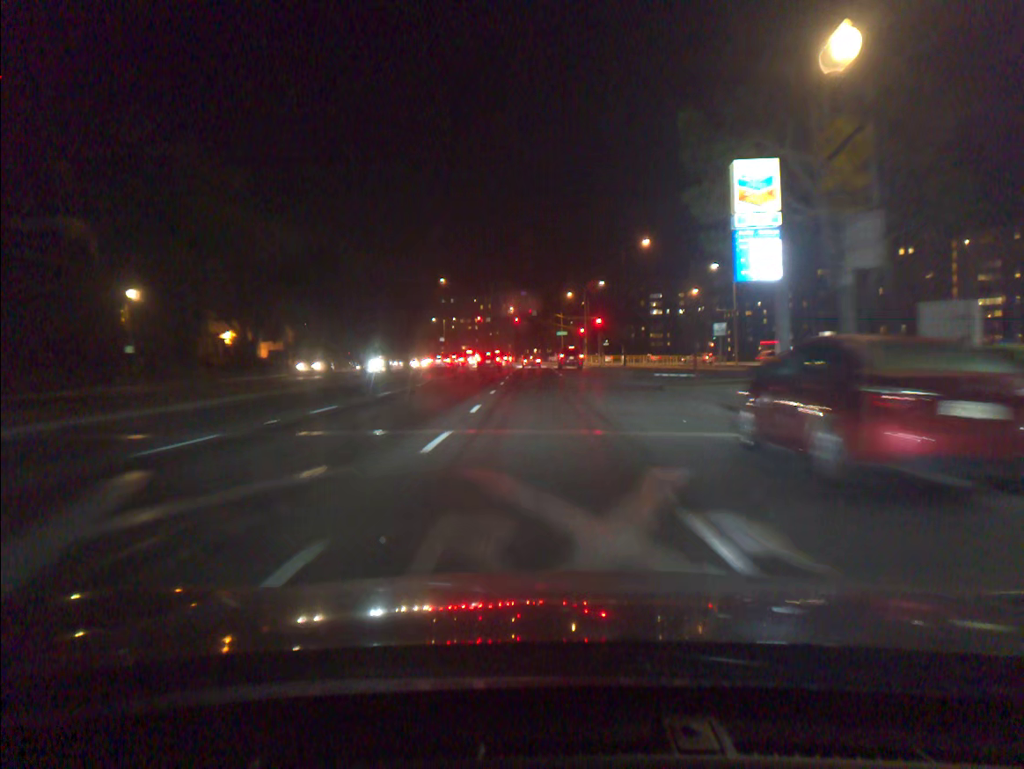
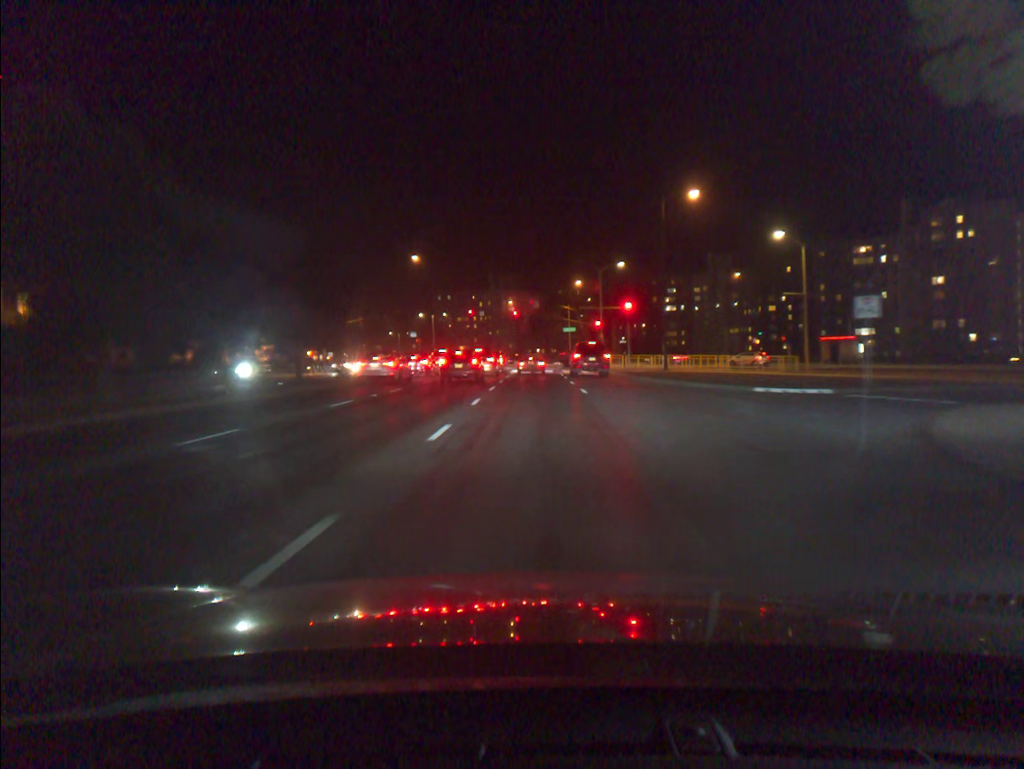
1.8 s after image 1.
(-0.1, +21.5) m; 0°
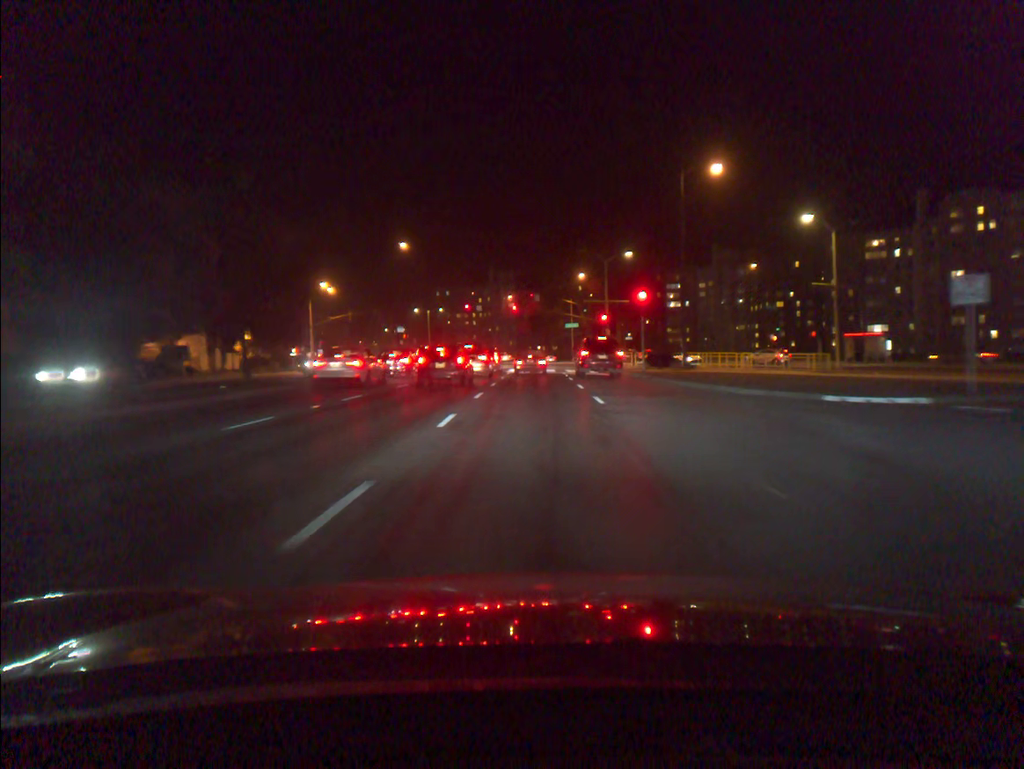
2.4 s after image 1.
(0.0, +6.3) m; 0°
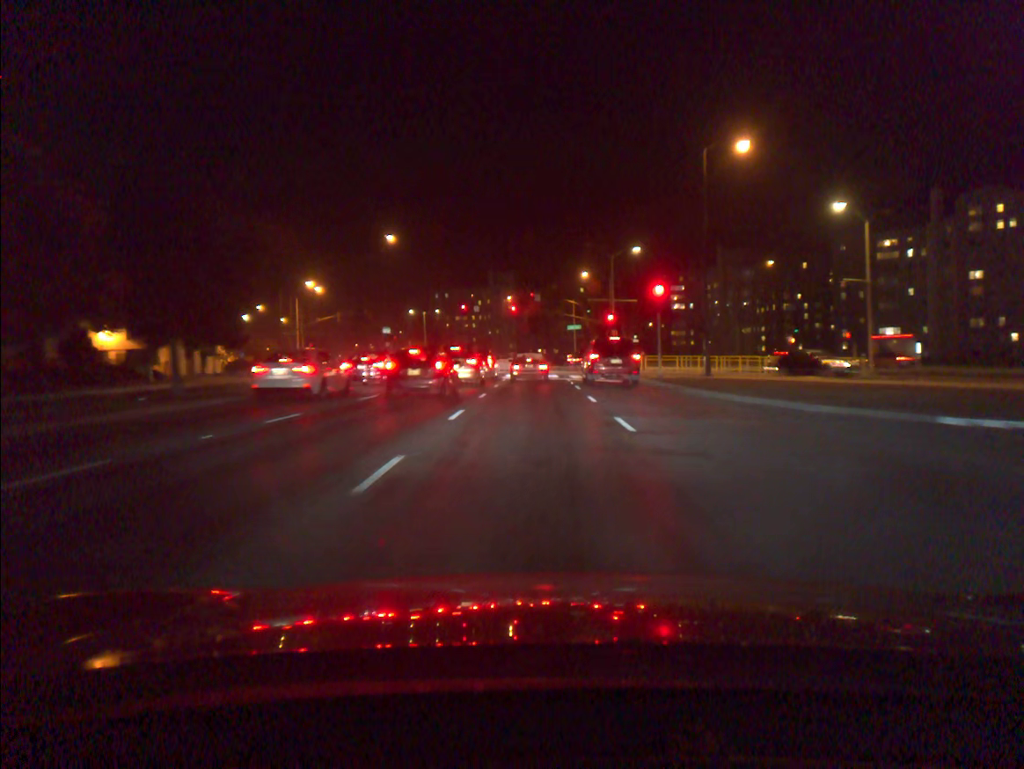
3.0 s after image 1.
(0.0, +5.7) m; 0°
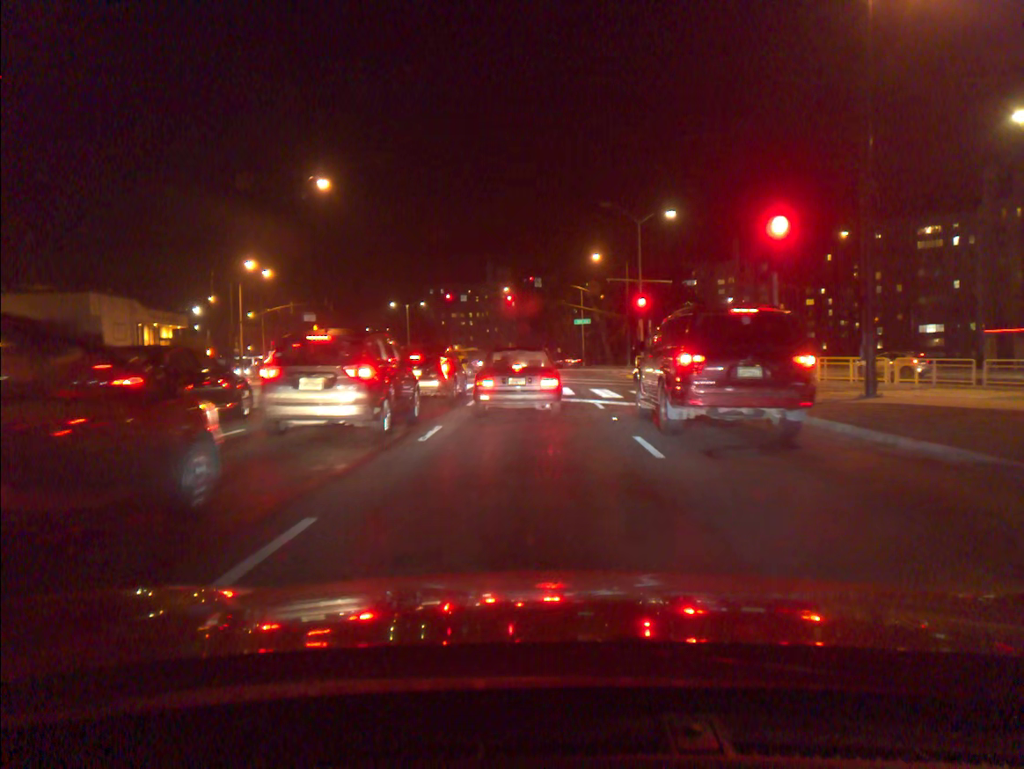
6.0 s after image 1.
(0.0, +18.5) m; +1°
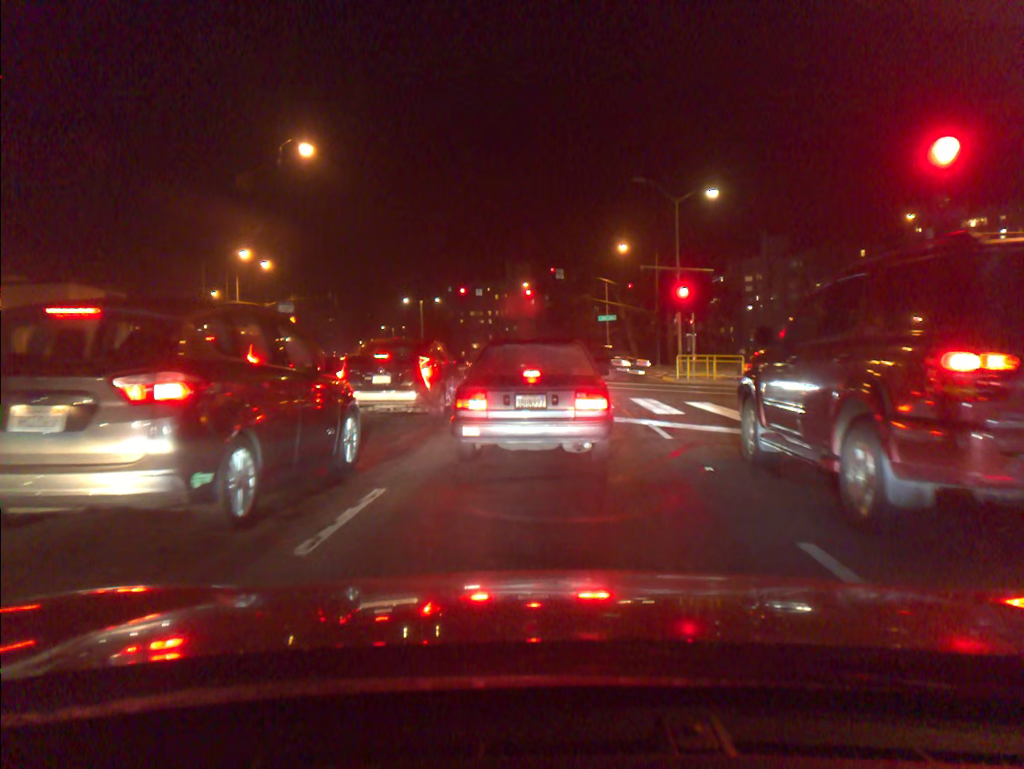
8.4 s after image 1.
(-0.2, +6.4) m; -3°
